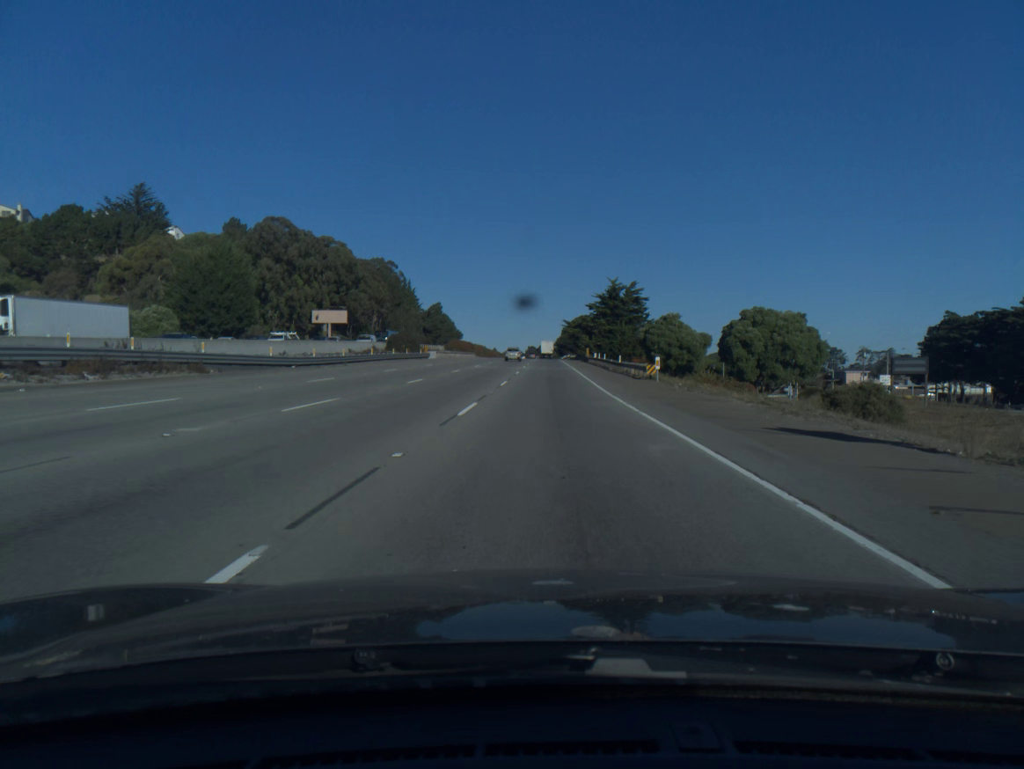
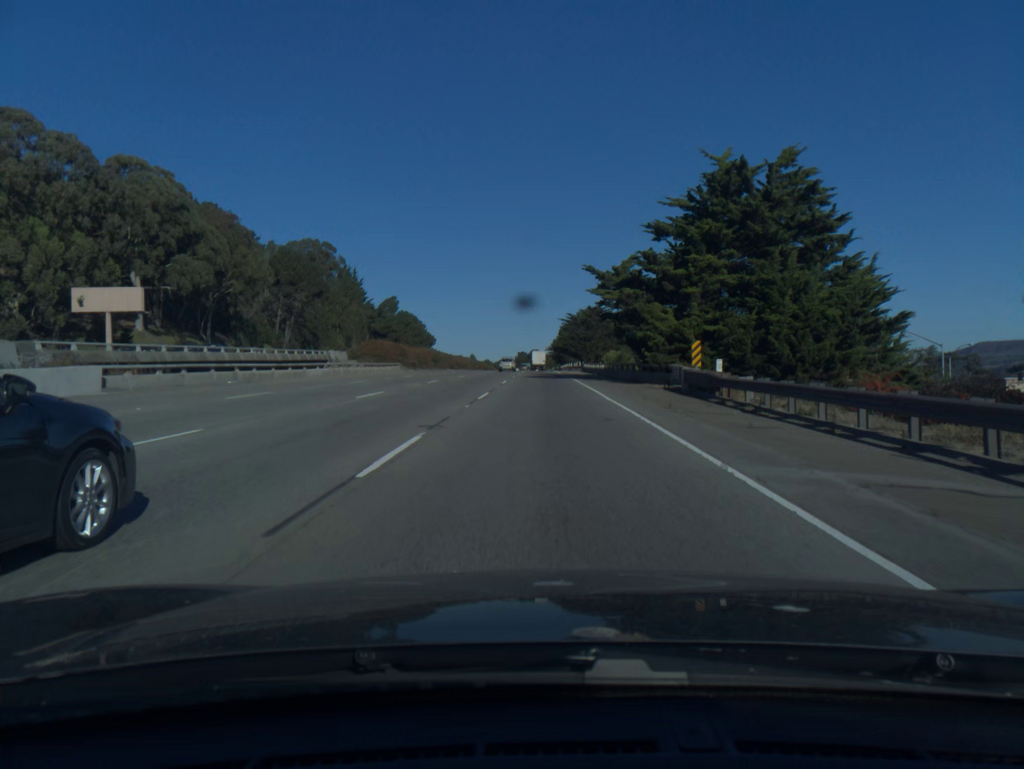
(+0.5, +80.2) m; +1°
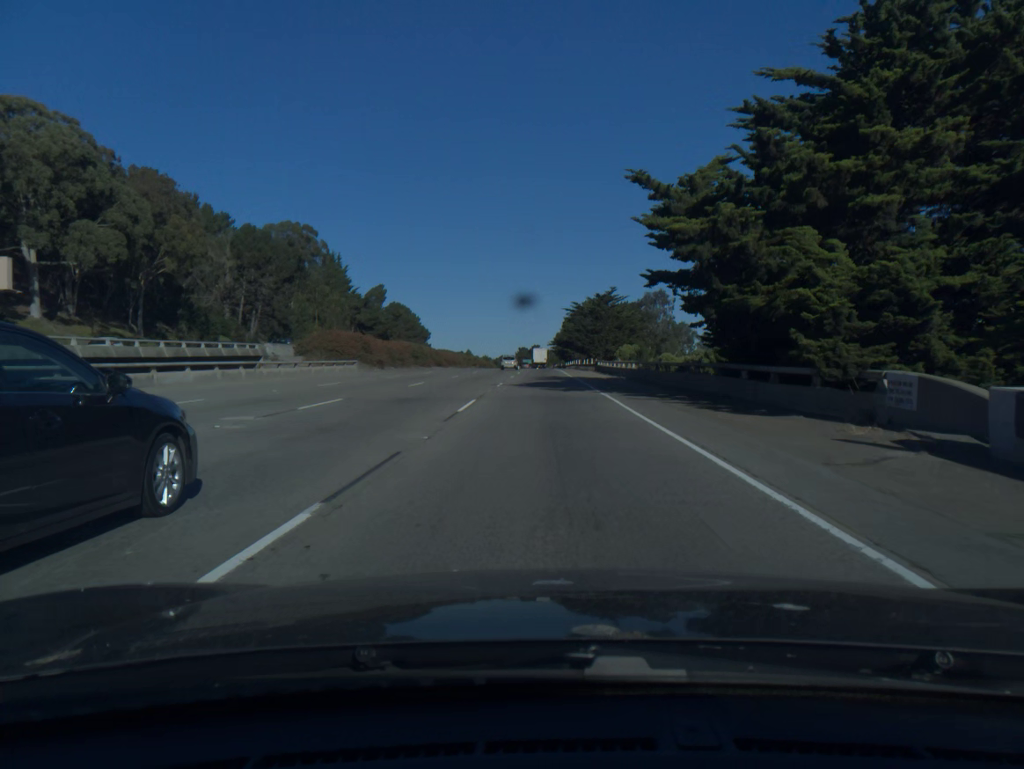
(0.0, +20.4) m; 0°
